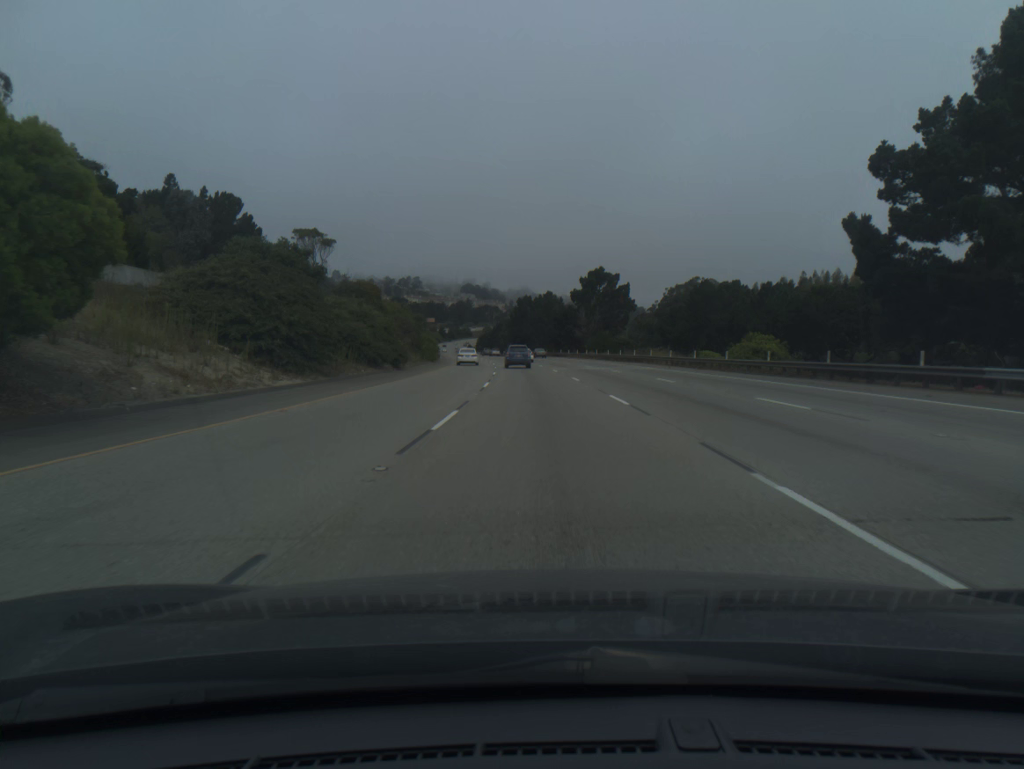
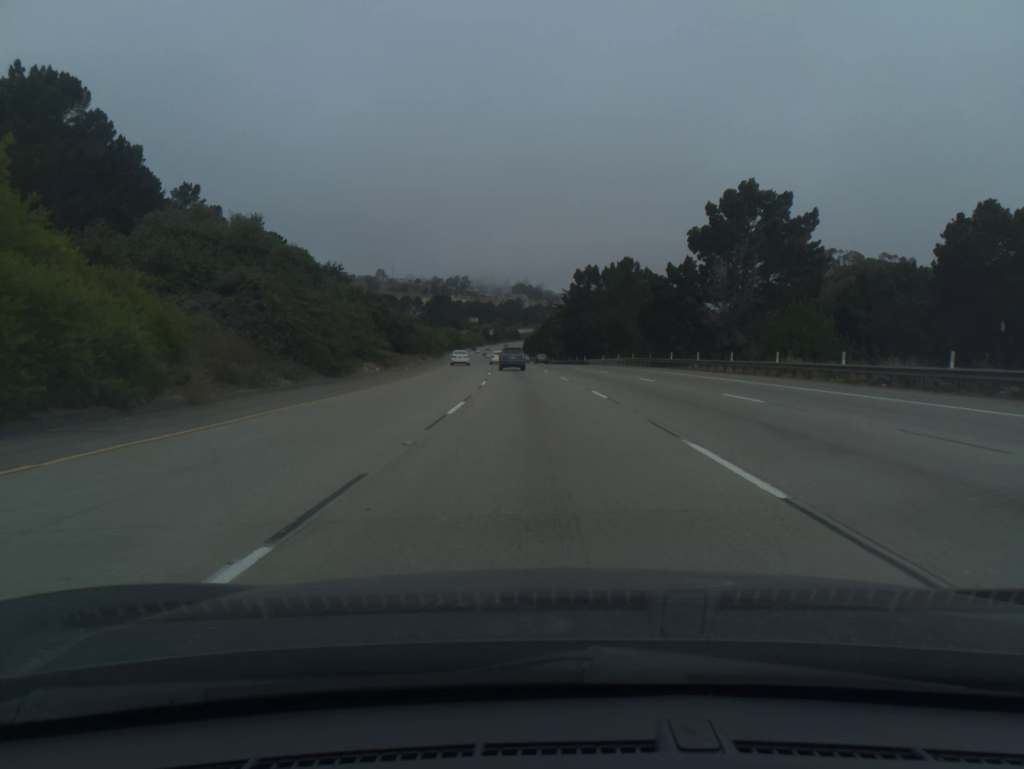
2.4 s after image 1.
(-2.4, +69.7) m; -4°
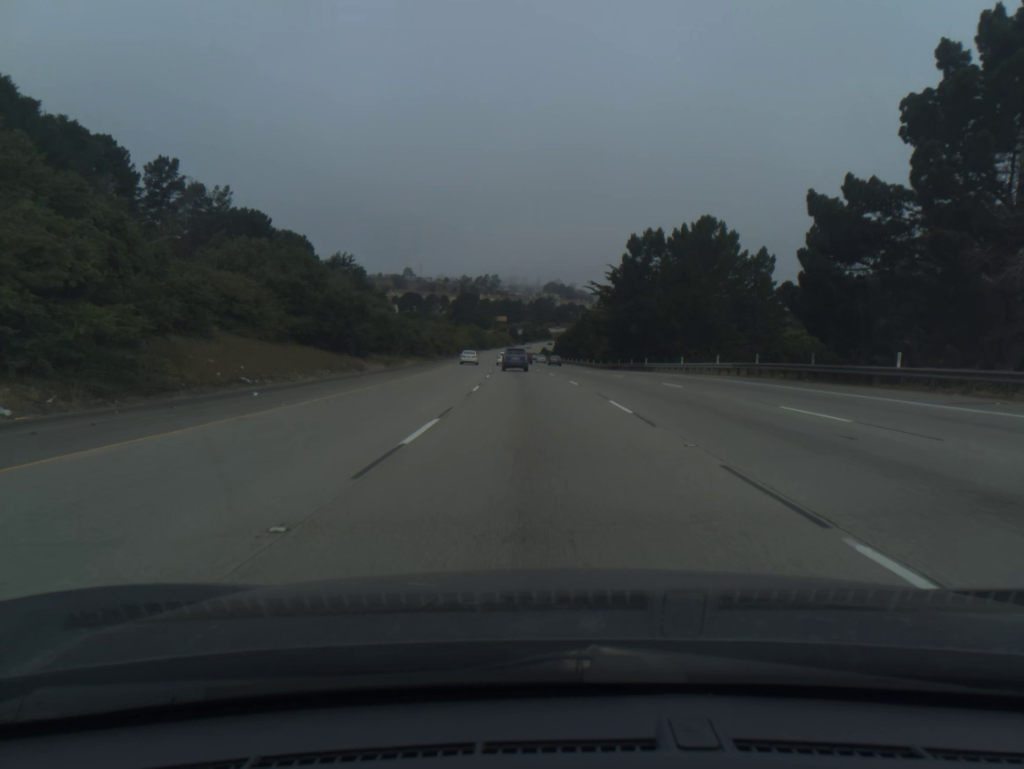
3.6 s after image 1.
(-0.7, +34.6) m; -2°
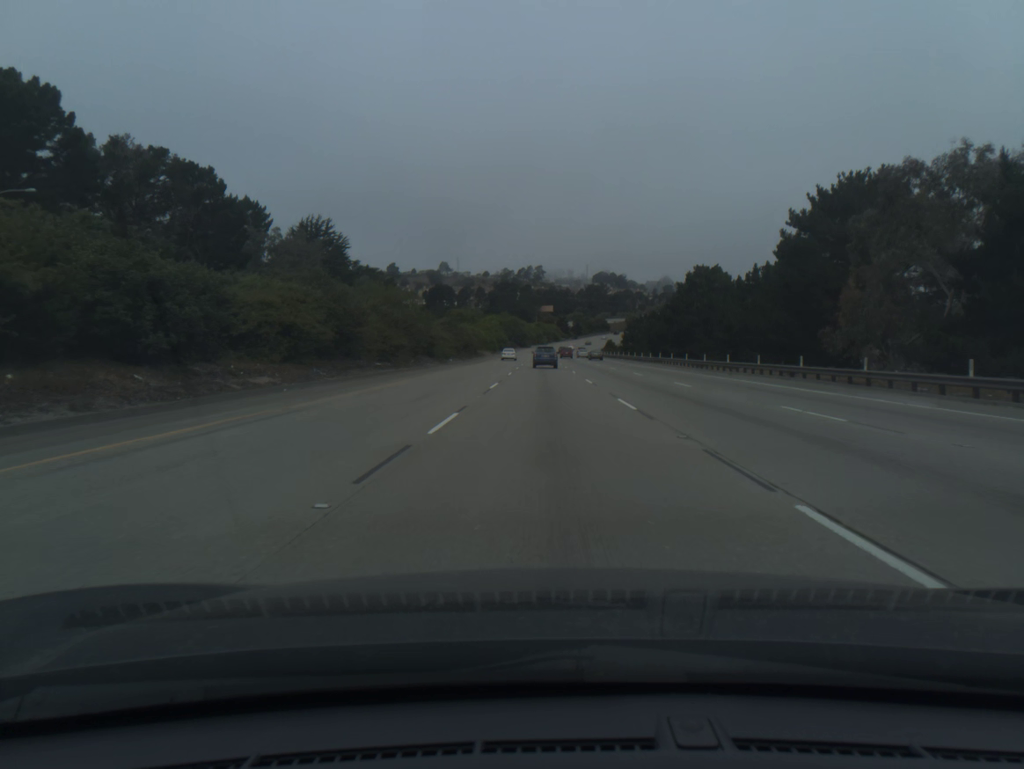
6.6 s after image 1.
(-3.6, +86.1) m; -3°
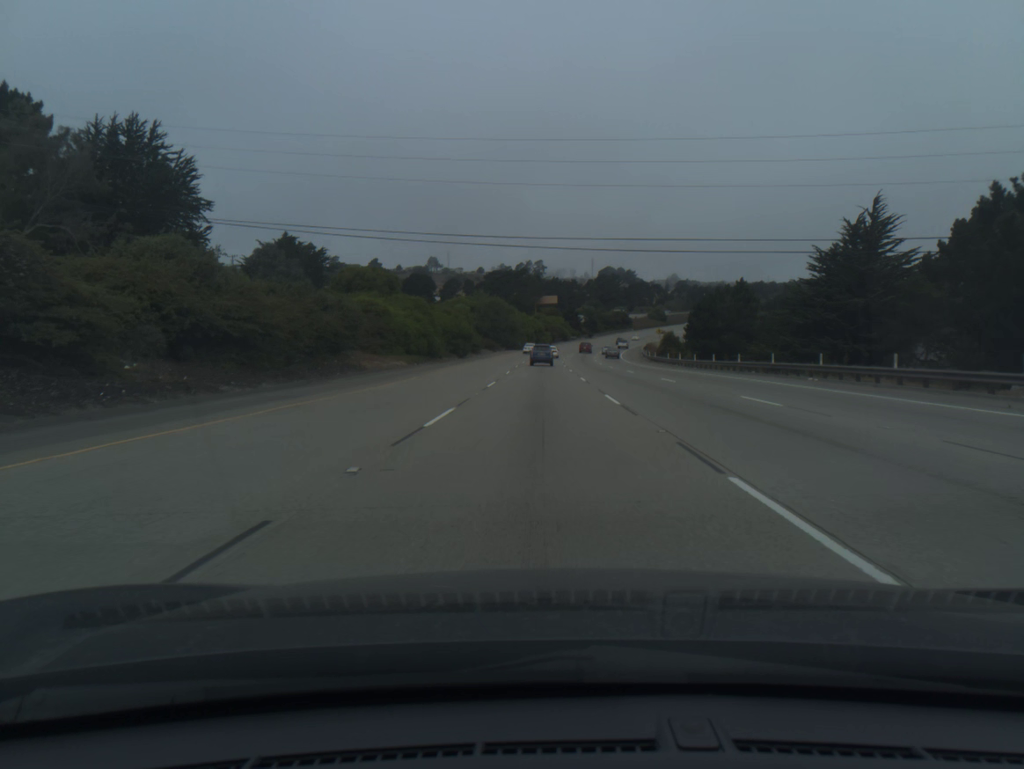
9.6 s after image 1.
(+0.3, +86.5) m; 0°
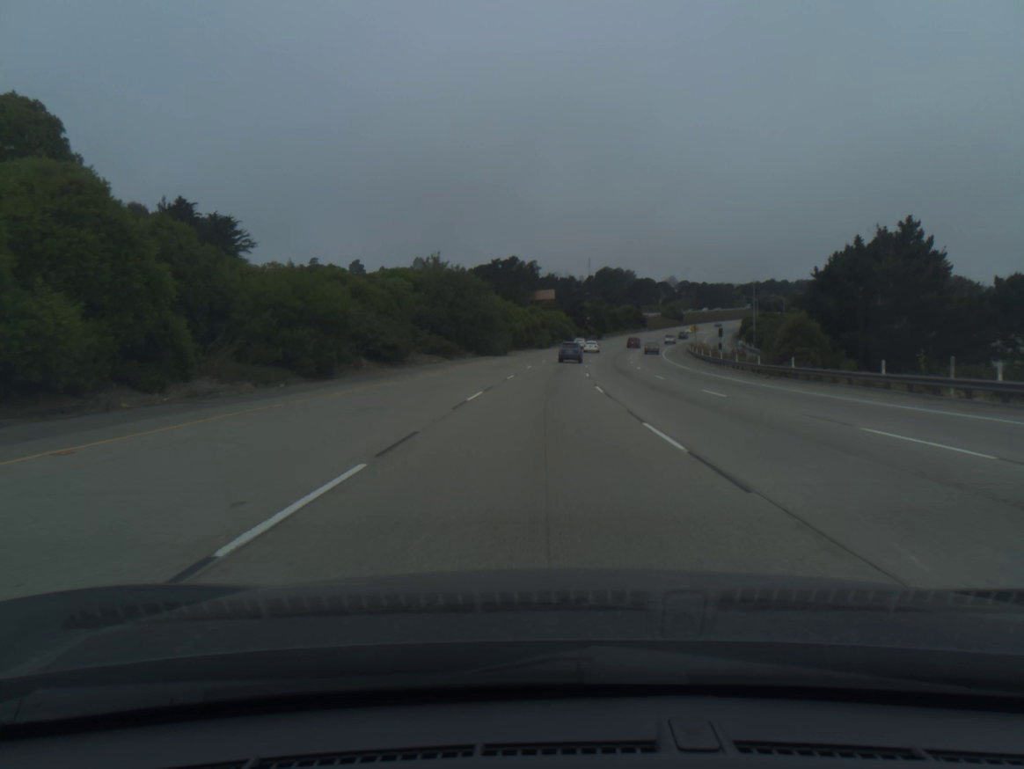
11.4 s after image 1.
(0.0, +52.0) m; 0°
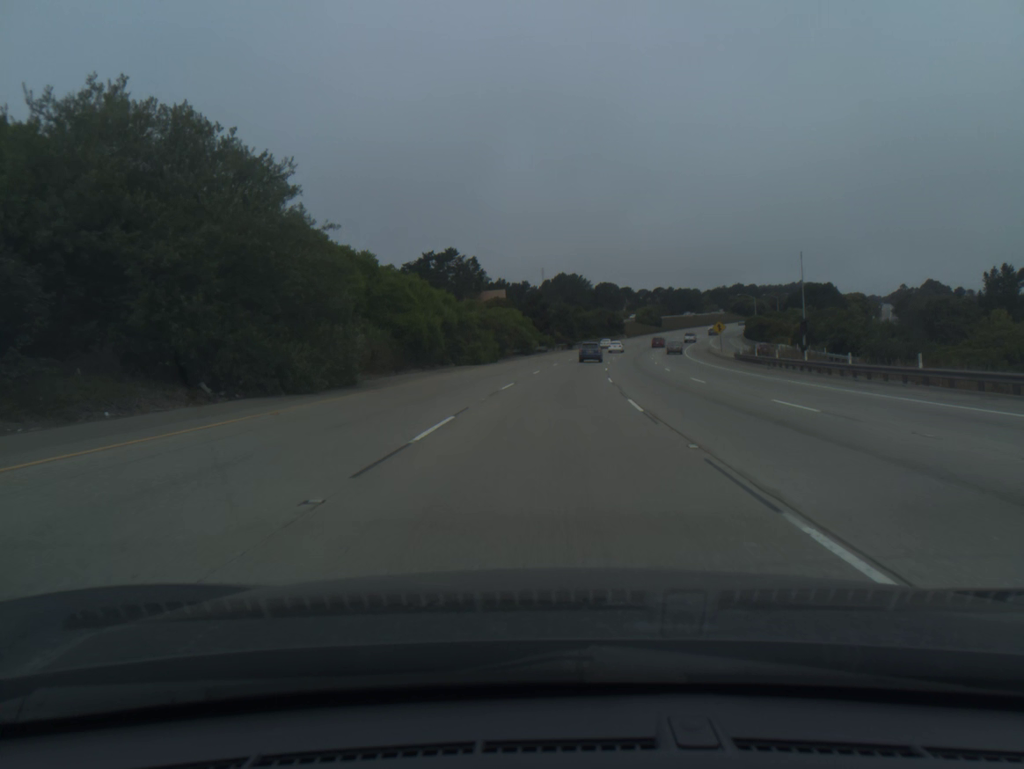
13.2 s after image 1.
(+1.2, +52.1) m; +3°
